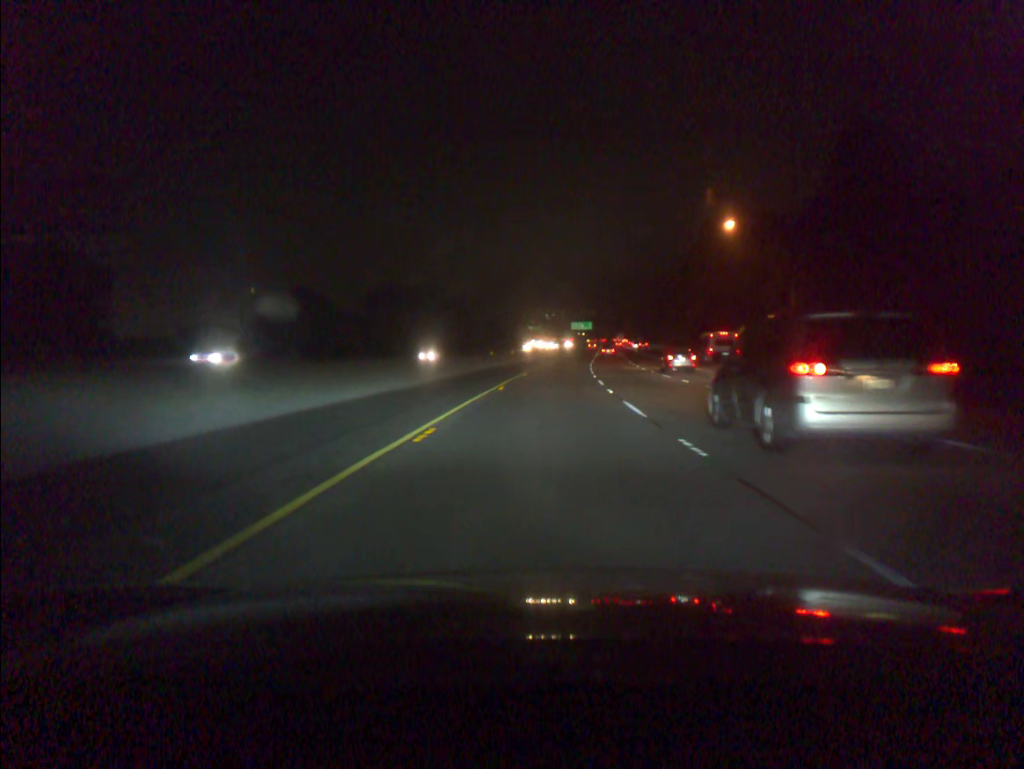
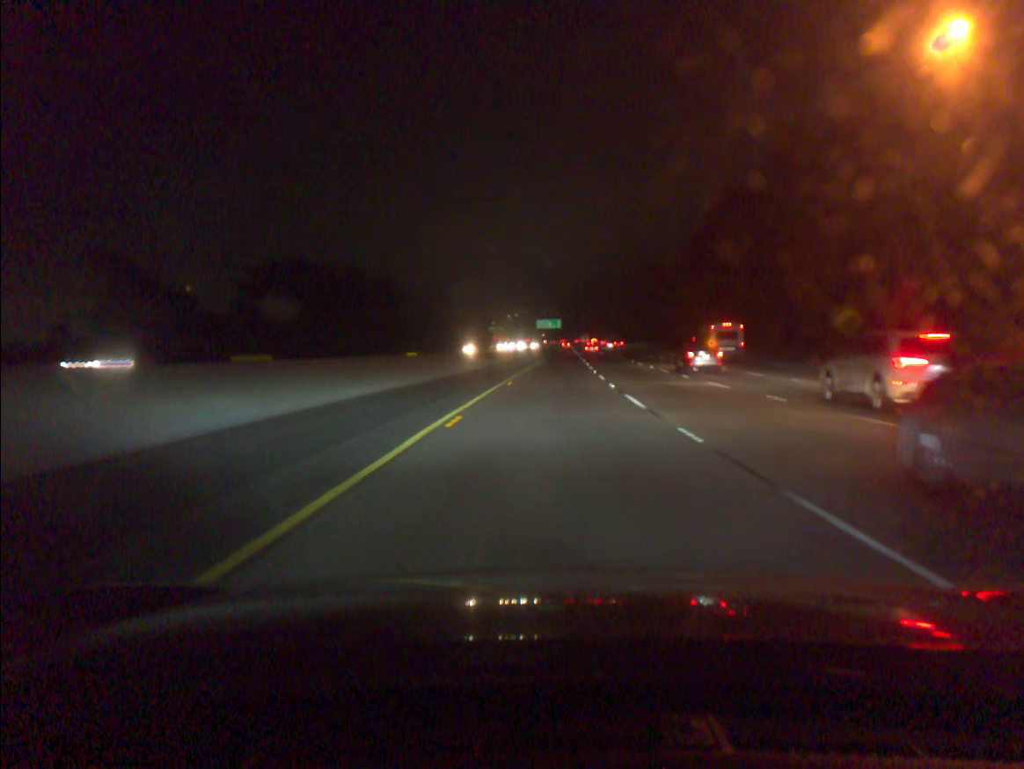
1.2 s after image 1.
(+0.9, +42.1) m; +3°
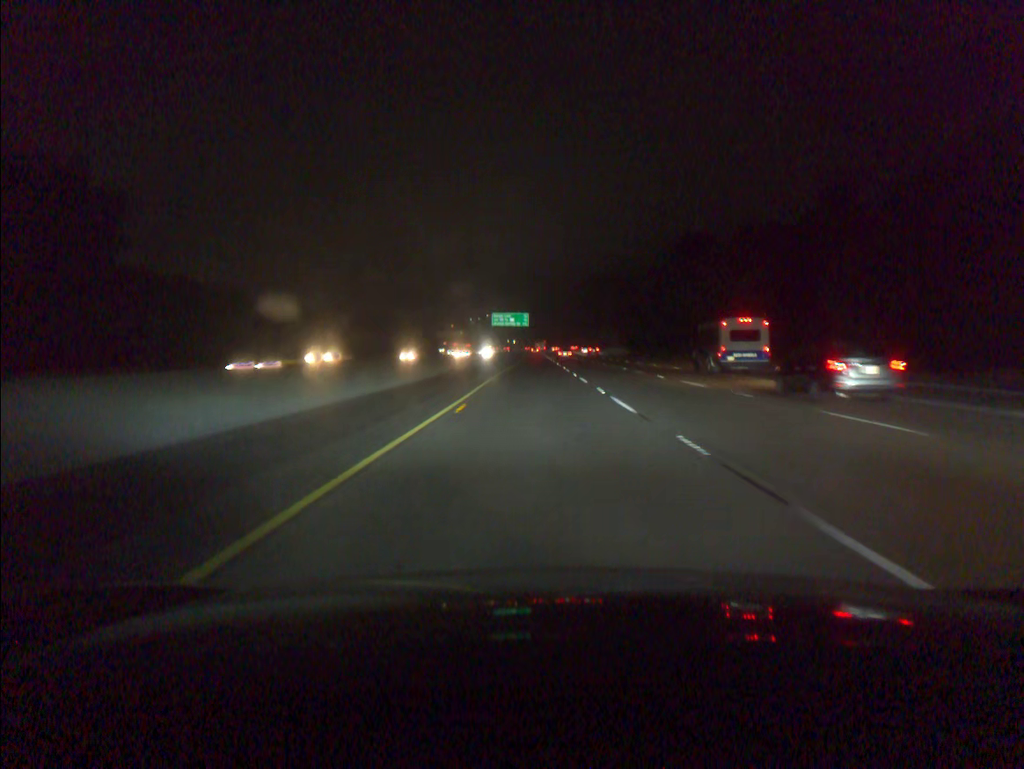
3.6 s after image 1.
(+2.7, +84.3) m; +2°
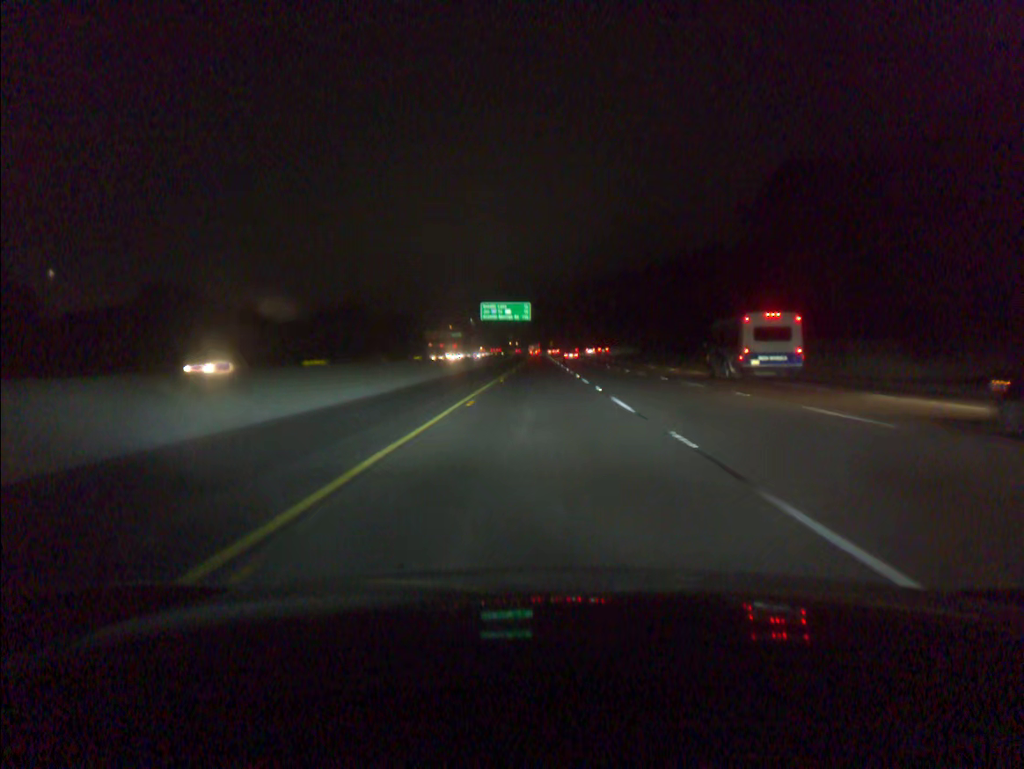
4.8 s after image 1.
(-0.1, +42.0) m; 0°
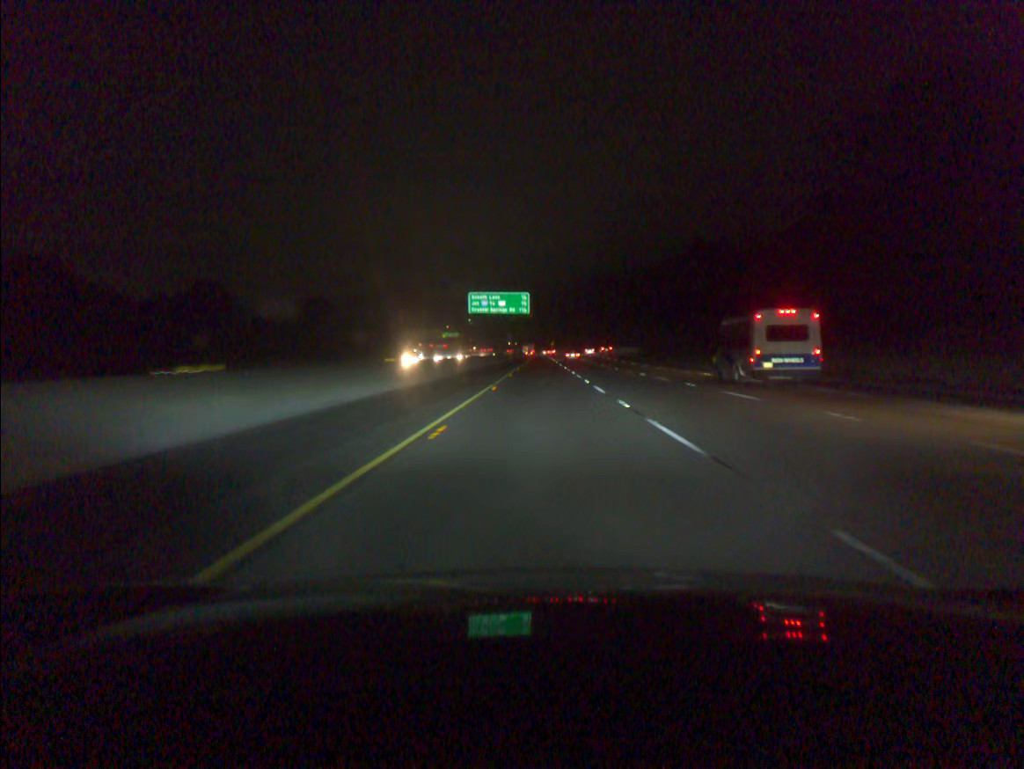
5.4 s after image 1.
(0.0, +21.0) m; 0°
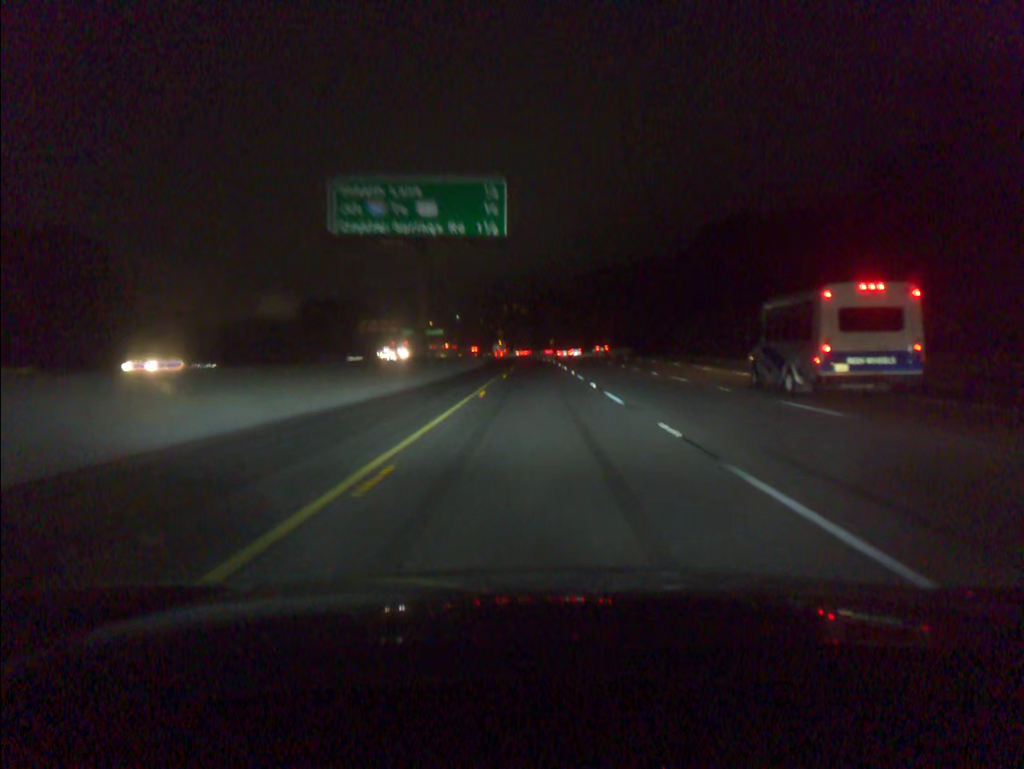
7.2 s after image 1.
(+0.1, +62.9) m; 0°
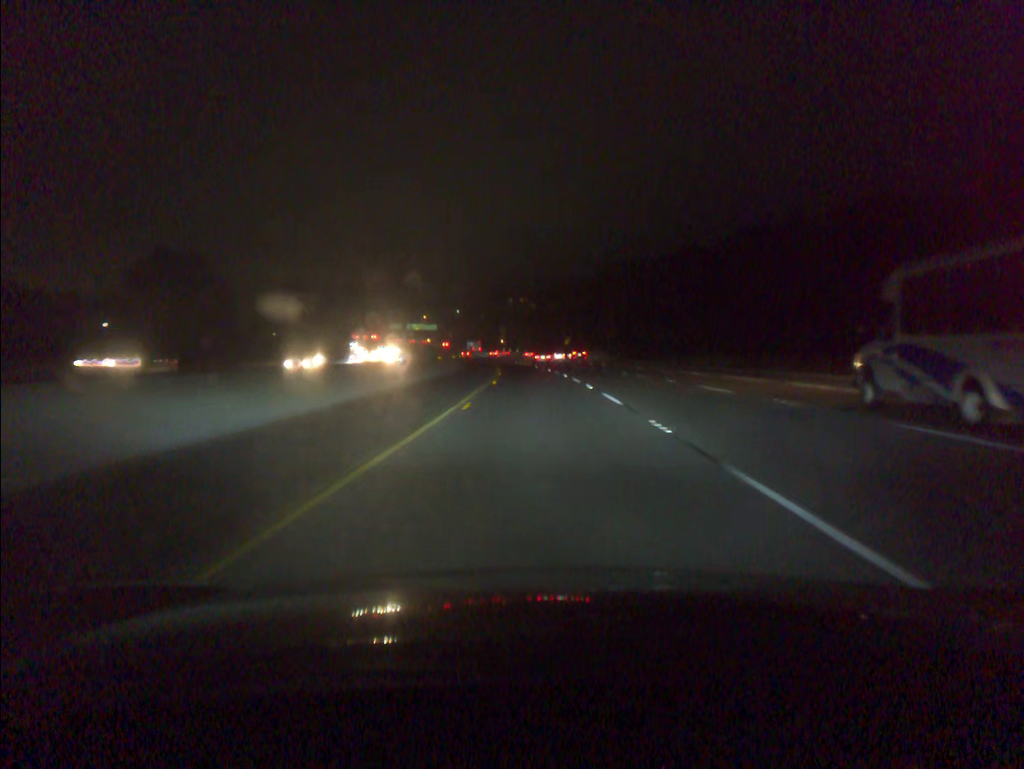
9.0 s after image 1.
(-0.2, +62.8) m; -1°
